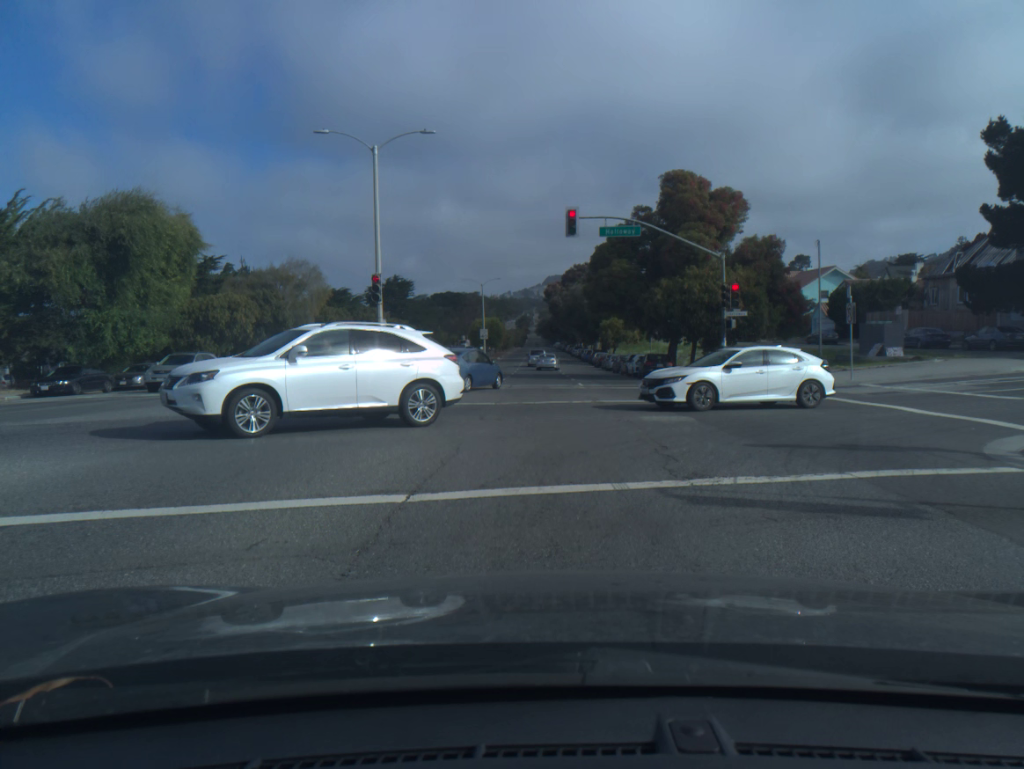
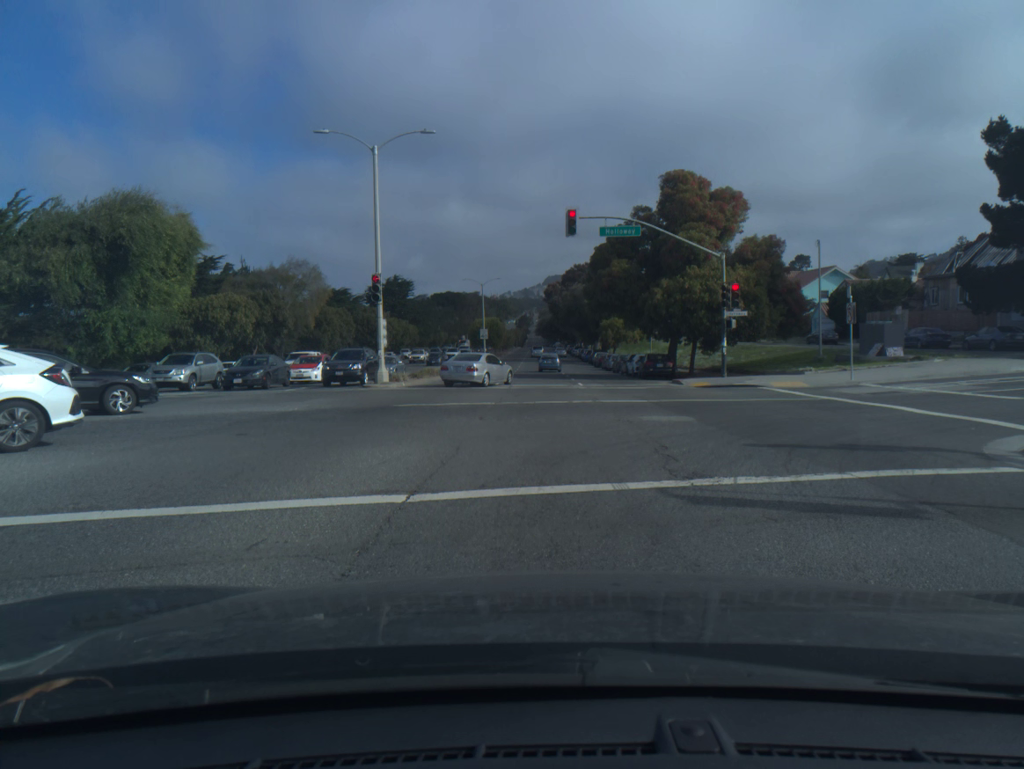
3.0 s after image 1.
(0.0, -0.1) m; 0°
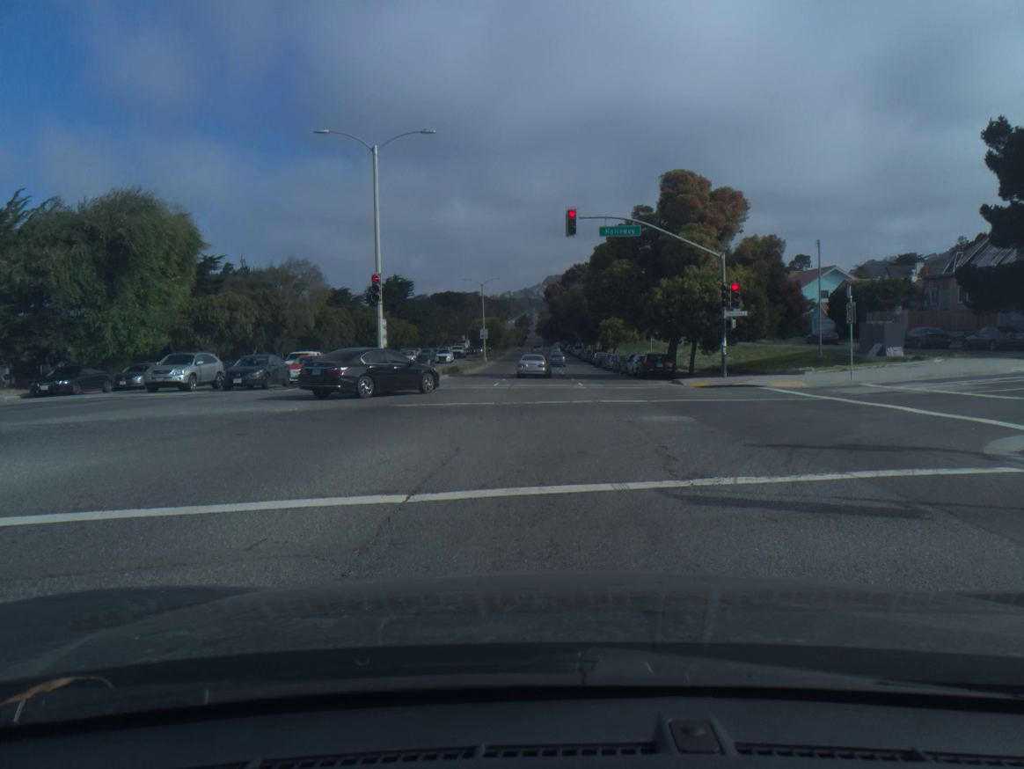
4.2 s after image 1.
(0.0, 0.0) m; 0°
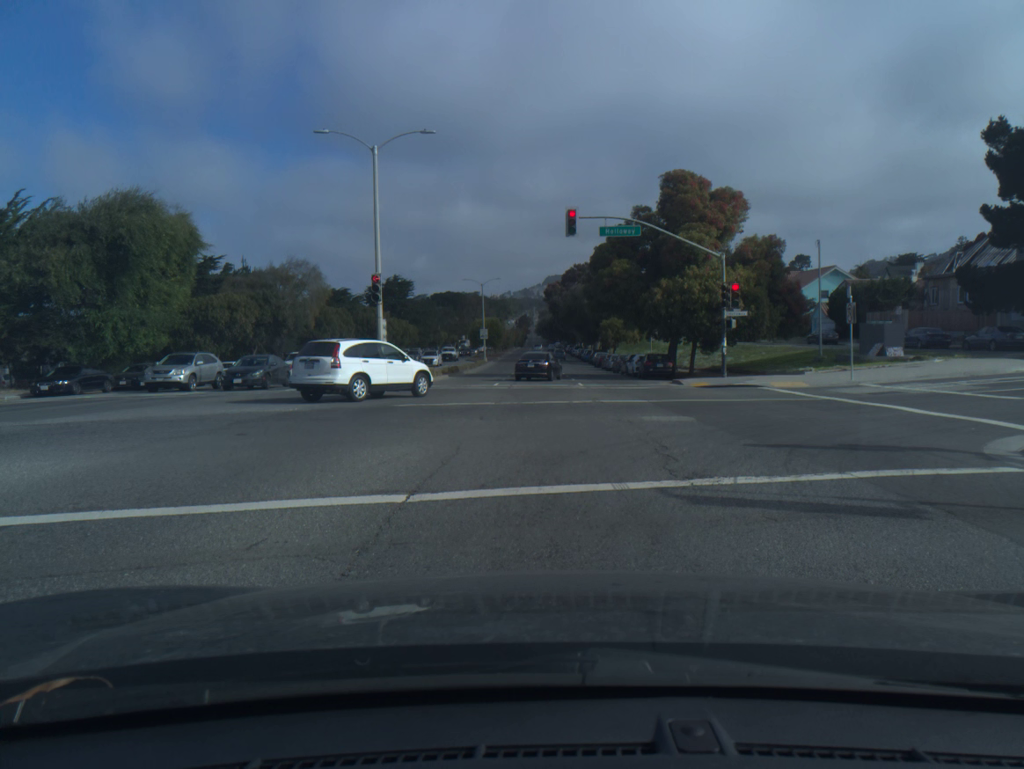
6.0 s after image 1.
(0.0, 0.0) m; 0°
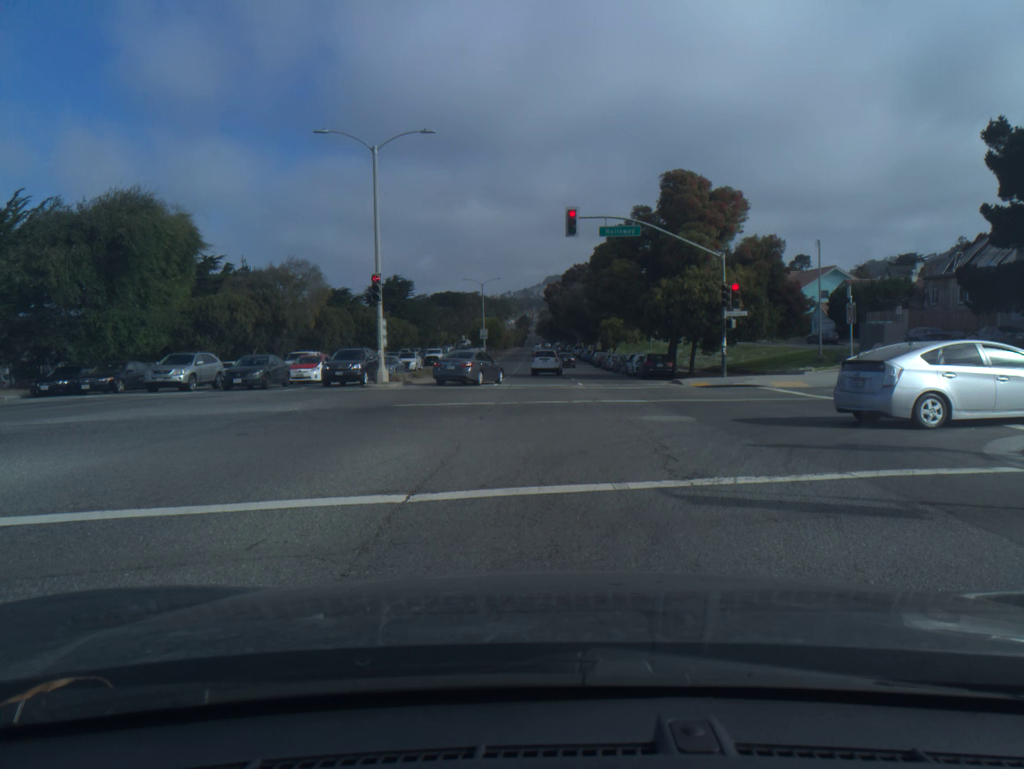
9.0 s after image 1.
(0.0, 0.0) m; 0°
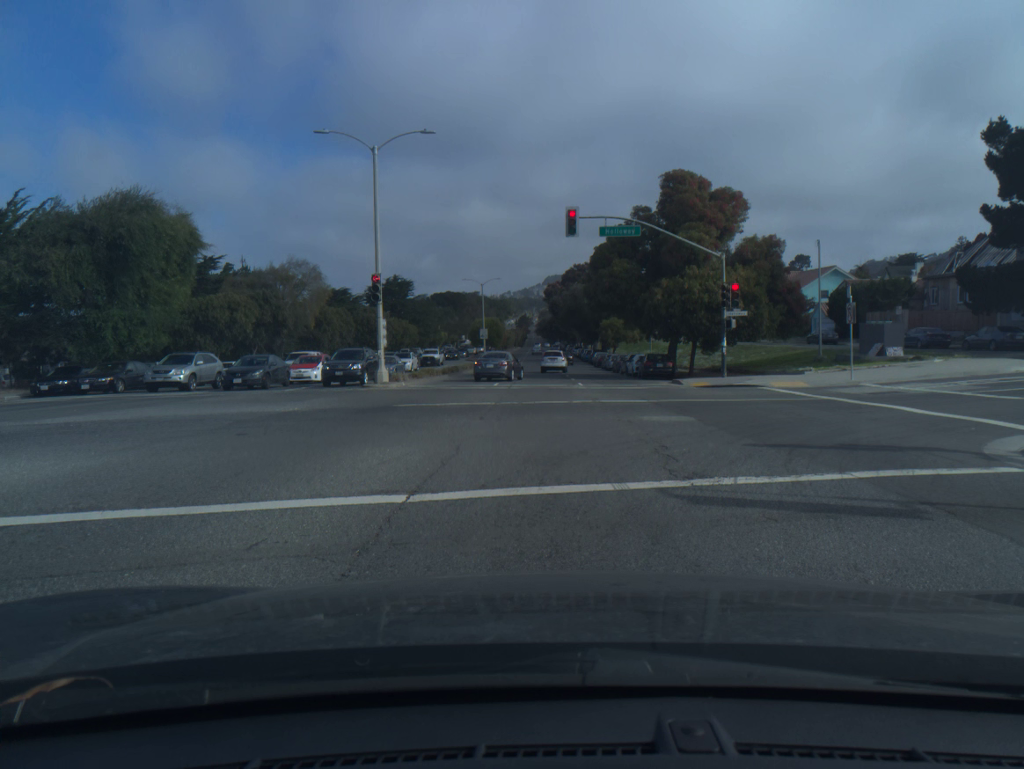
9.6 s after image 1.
(0.0, 0.0) m; 0°
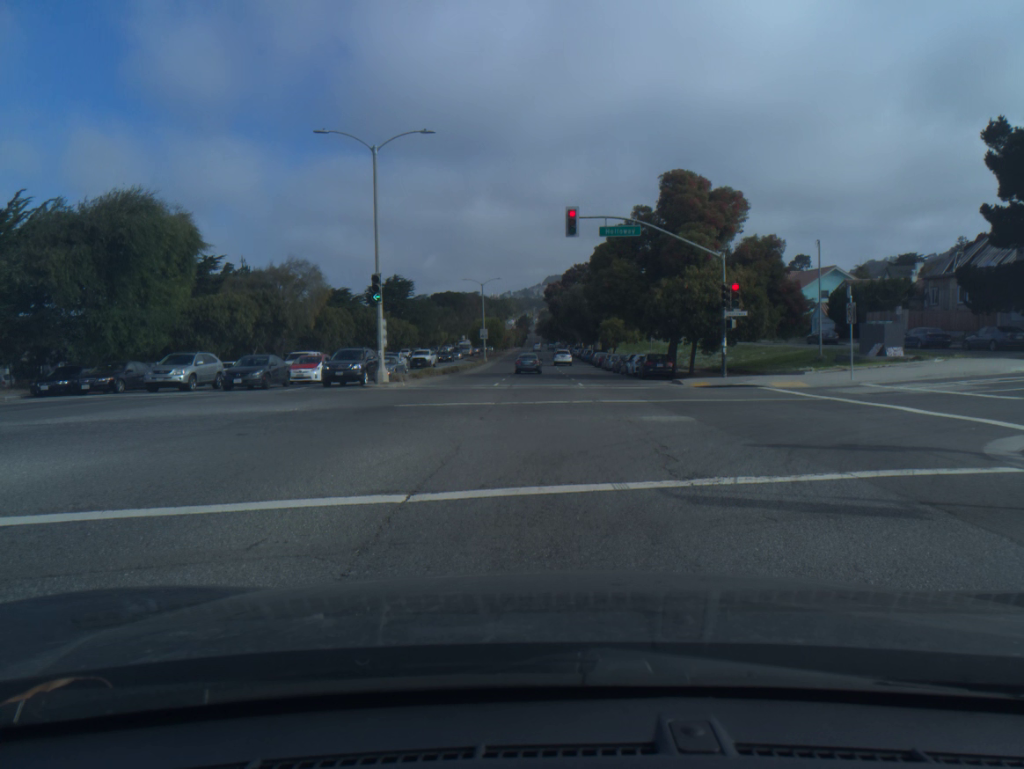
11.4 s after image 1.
(0.0, 0.0) m; 0°
